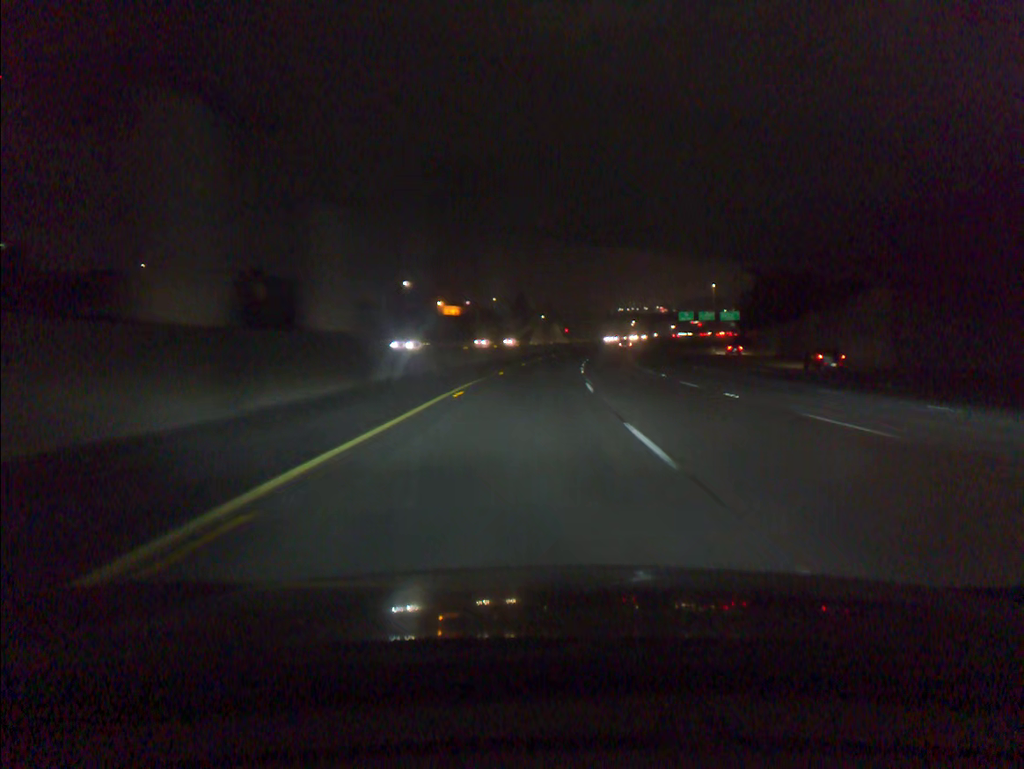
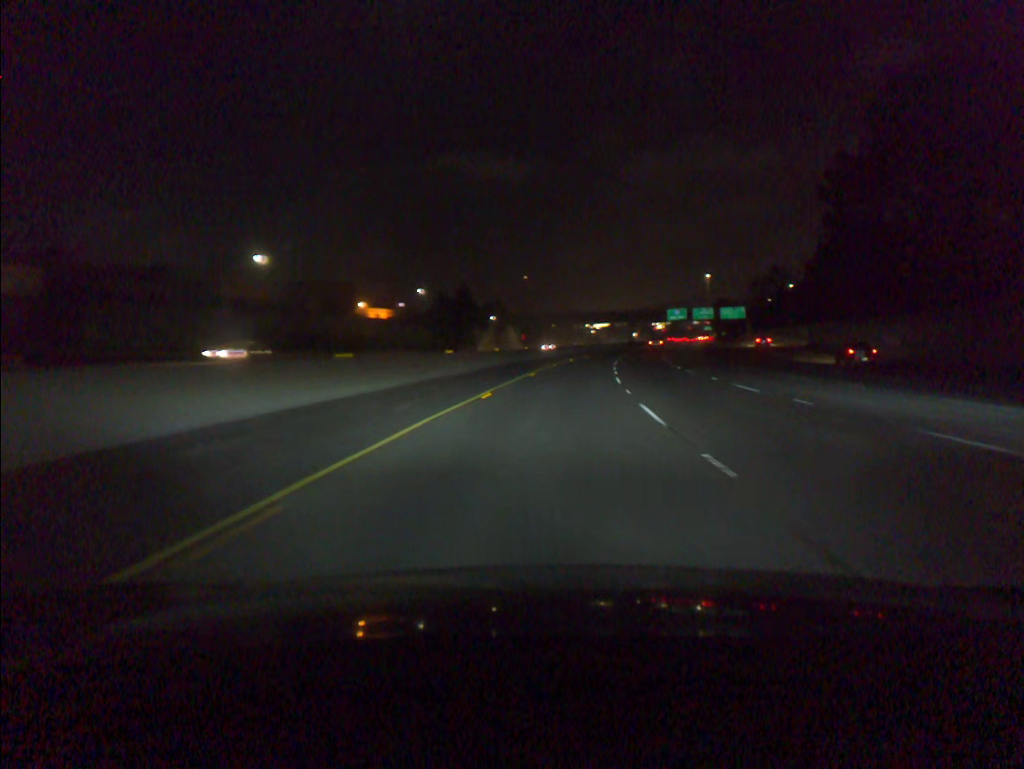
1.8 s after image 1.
(+1.4, +58.1) m; +3°
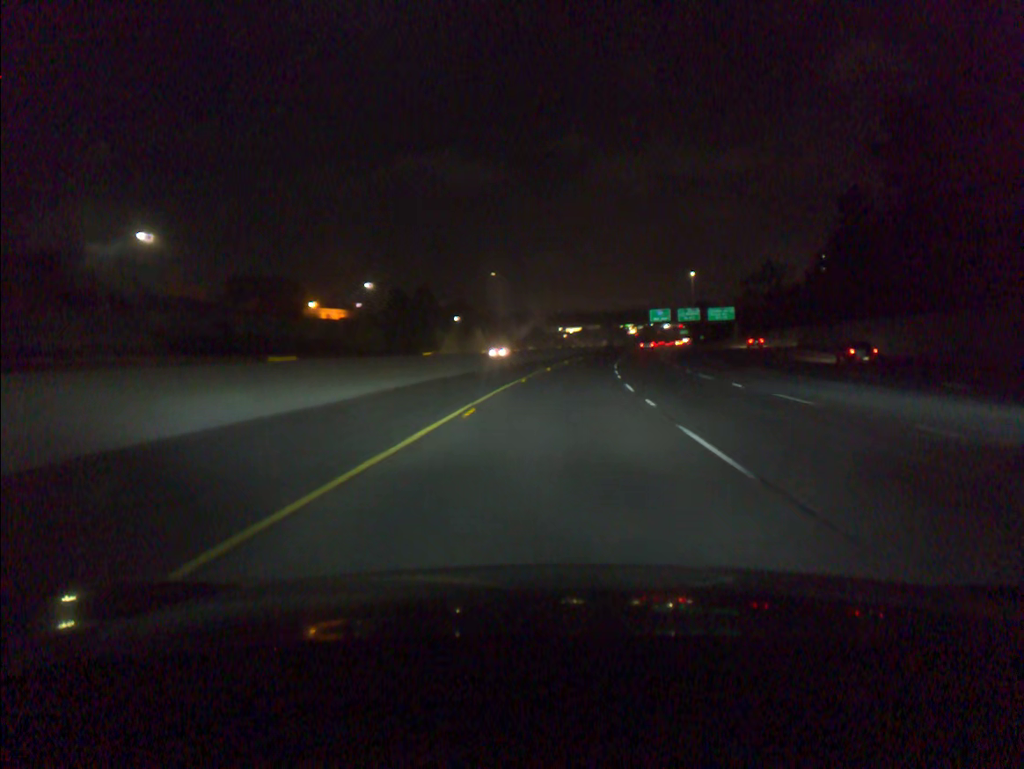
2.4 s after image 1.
(+0.4, +19.5) m; +2°
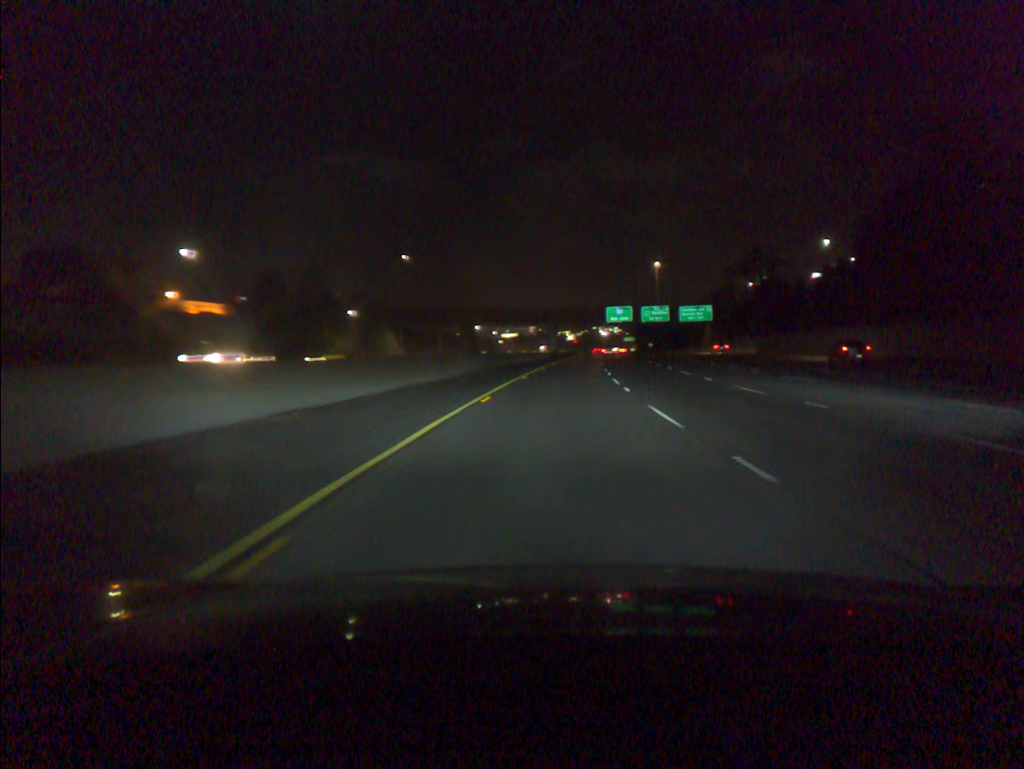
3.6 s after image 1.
(+1.6, +39.5) m; +5°
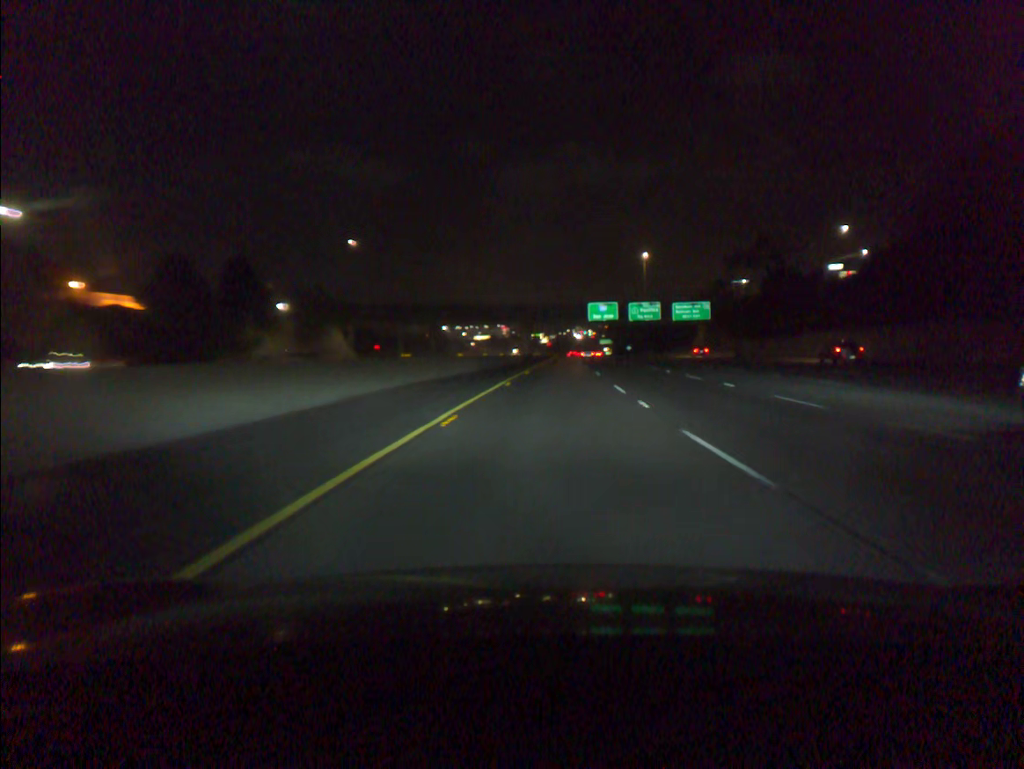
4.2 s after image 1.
(+0.4, +20.1) m; +2°
